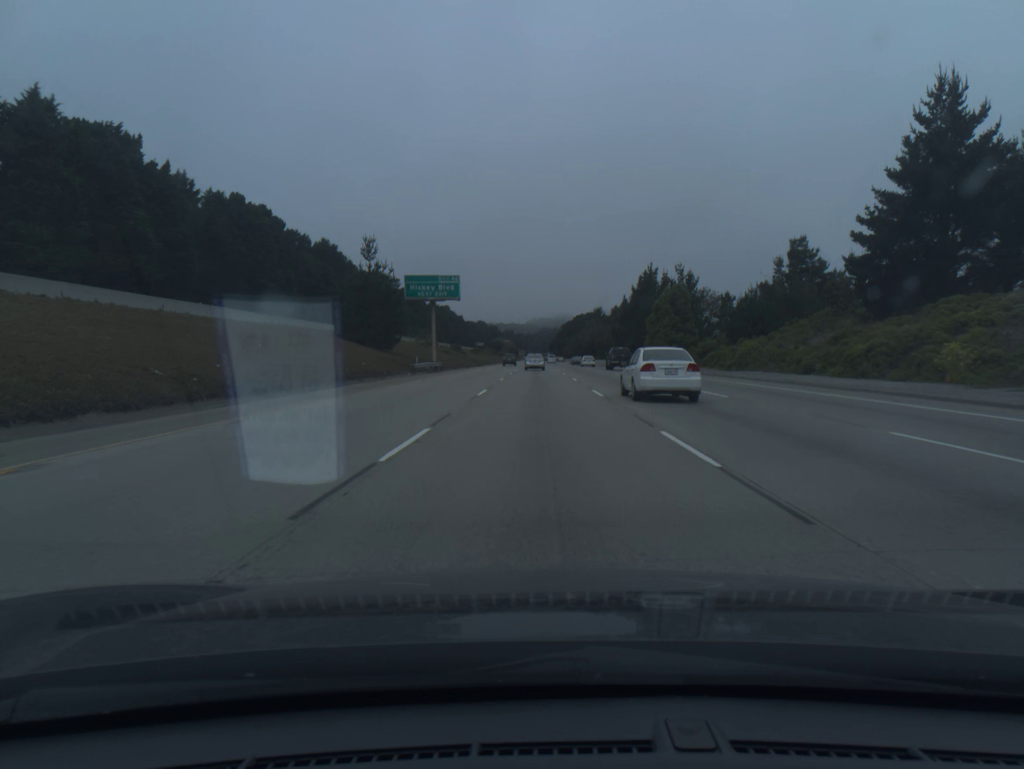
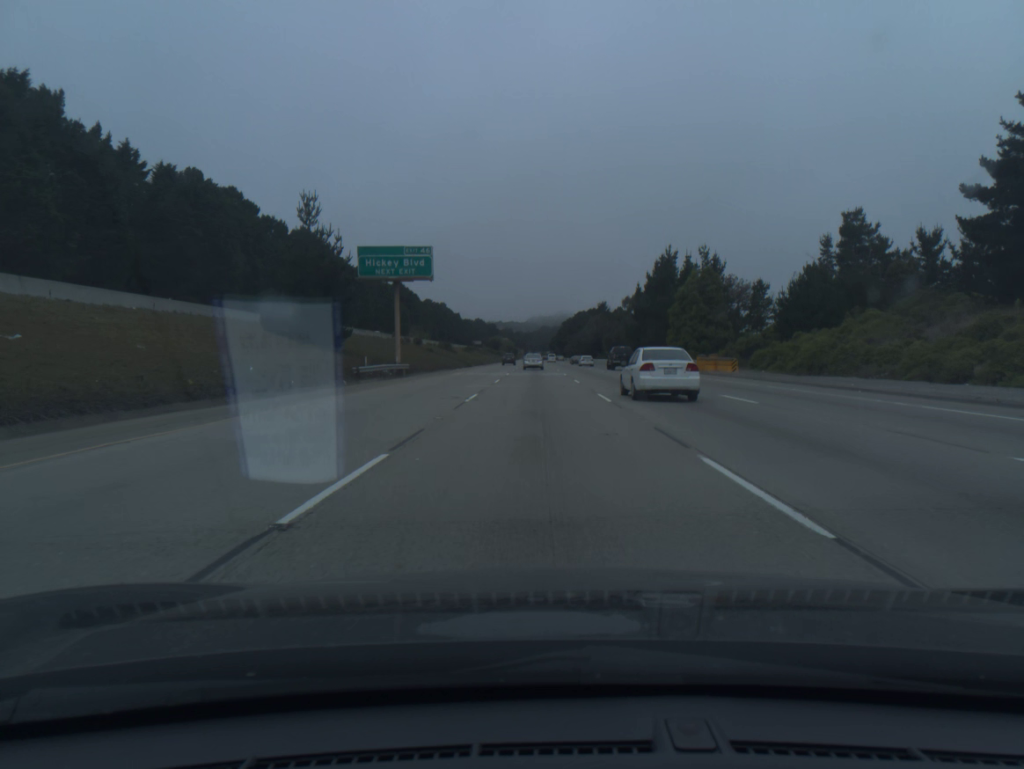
(0.0, +17.9) m; 0°
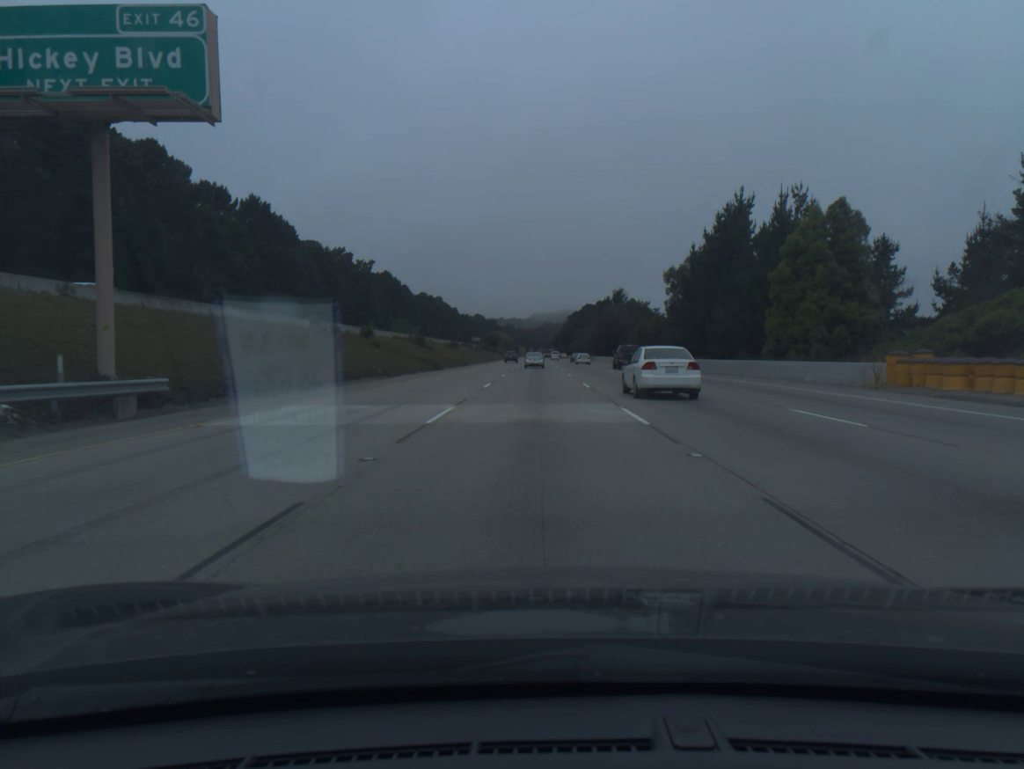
(0.0, +36.0) m; 0°
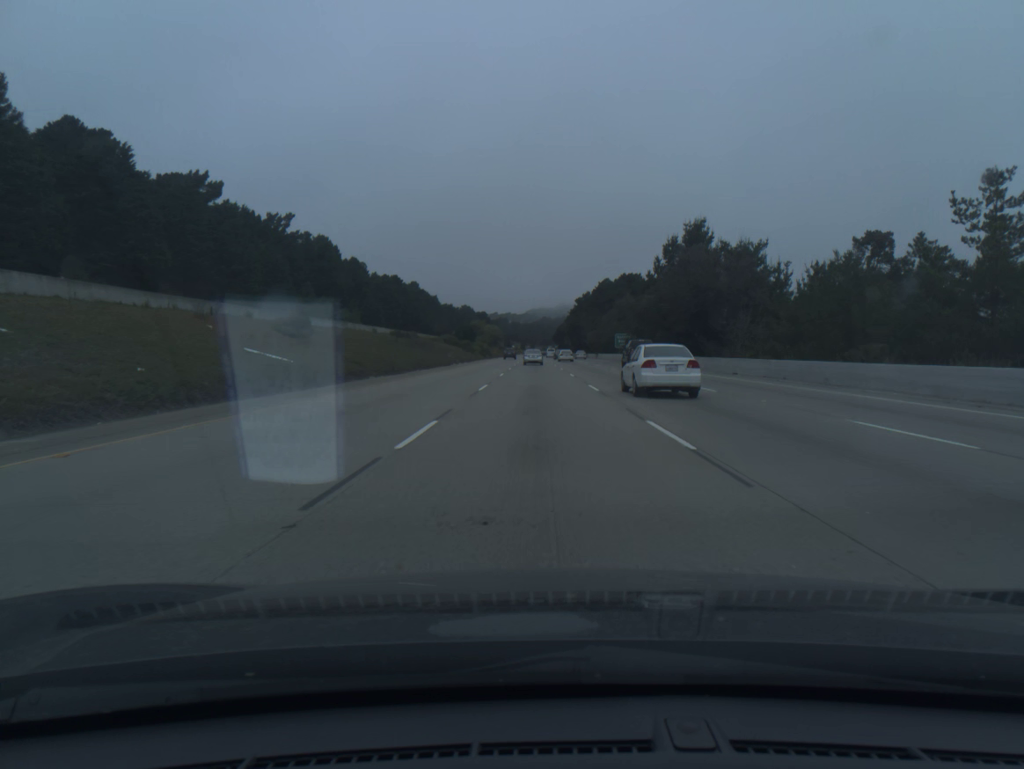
(-0.1, +91.0) m; 0°
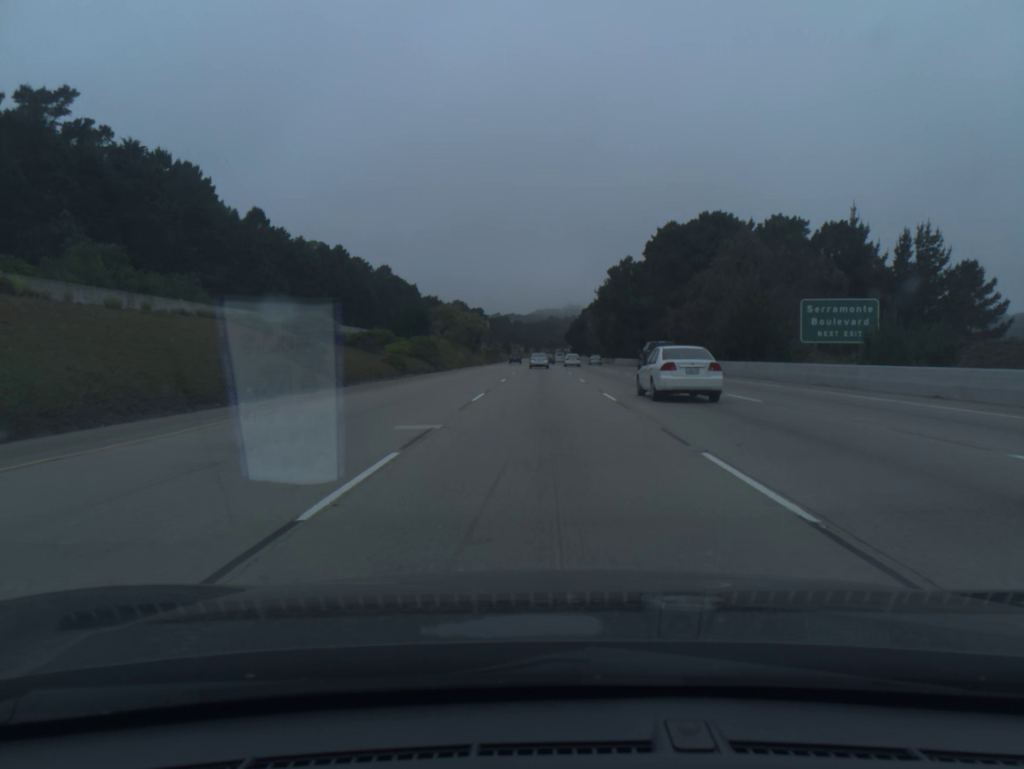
(-0.4, +91.6) m; 0°
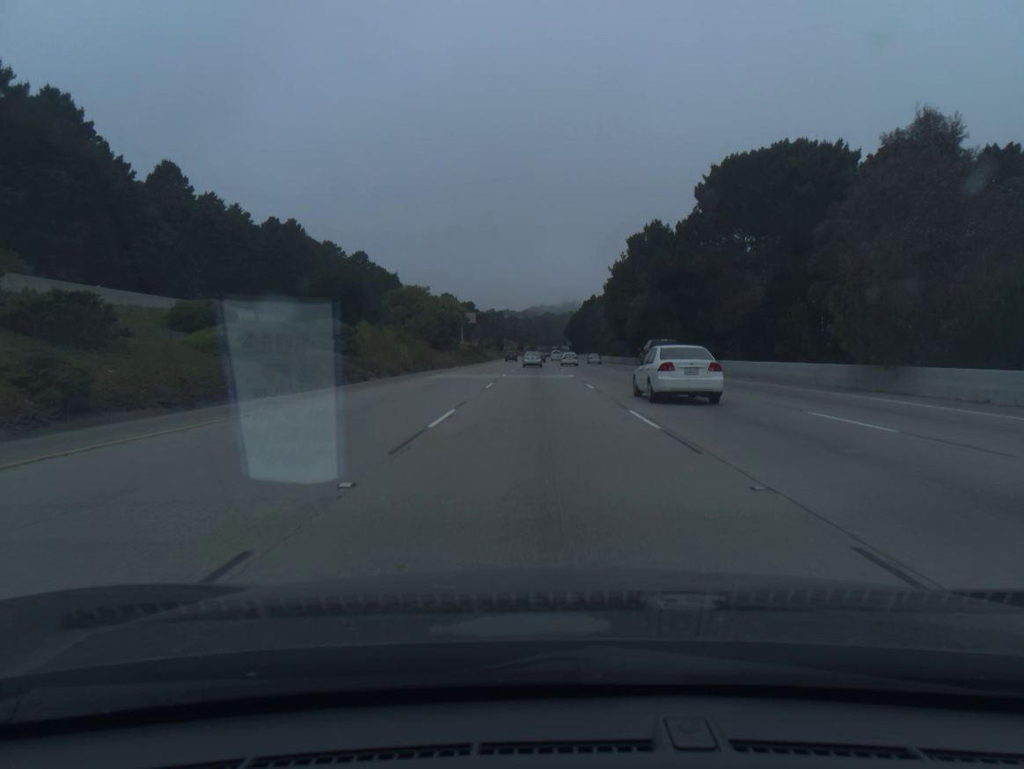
(0.0, +36.9) m; 0°
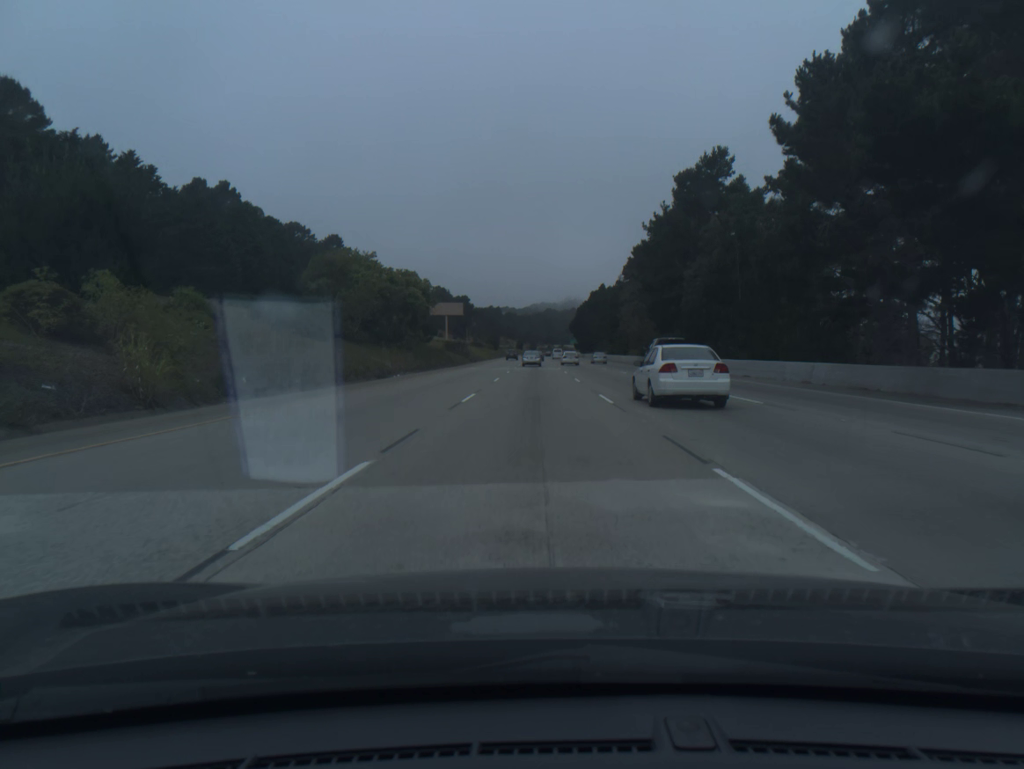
(0.0, +37.0) m; 0°
